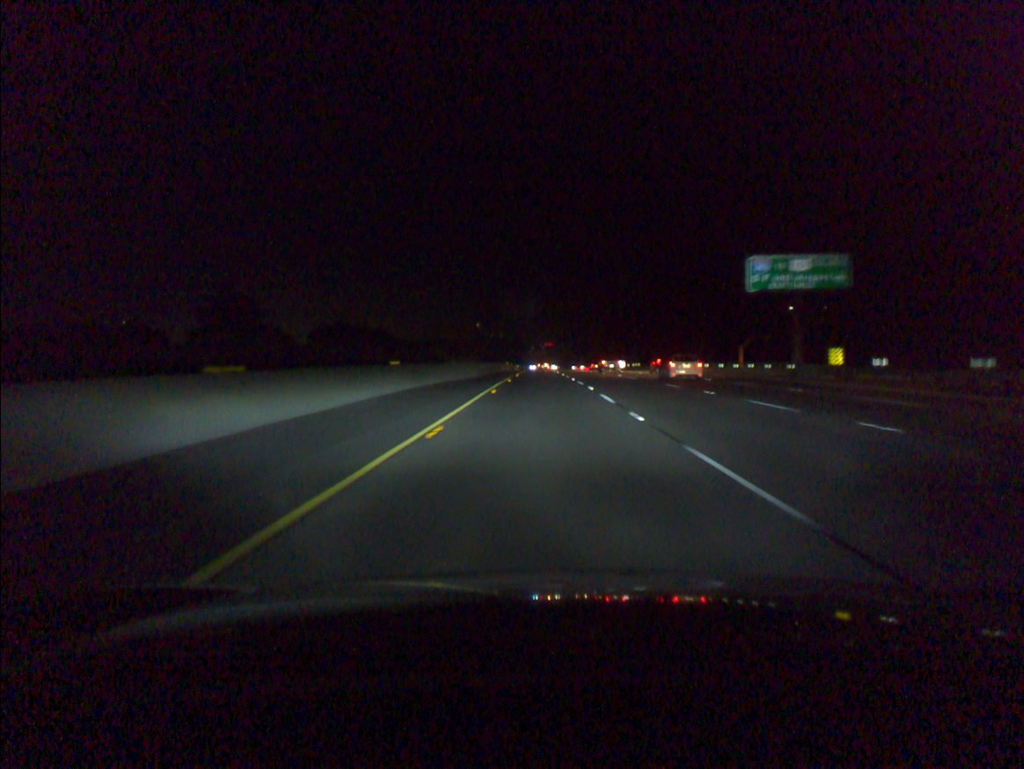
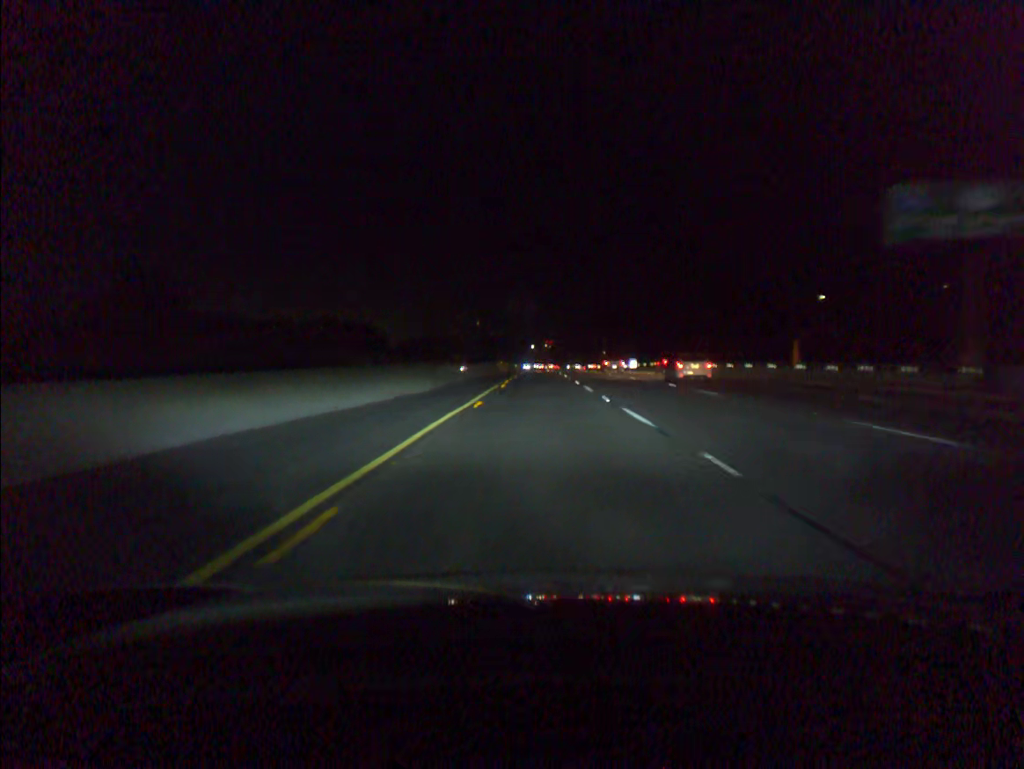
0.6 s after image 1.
(0.0, +21.4) m; 0°
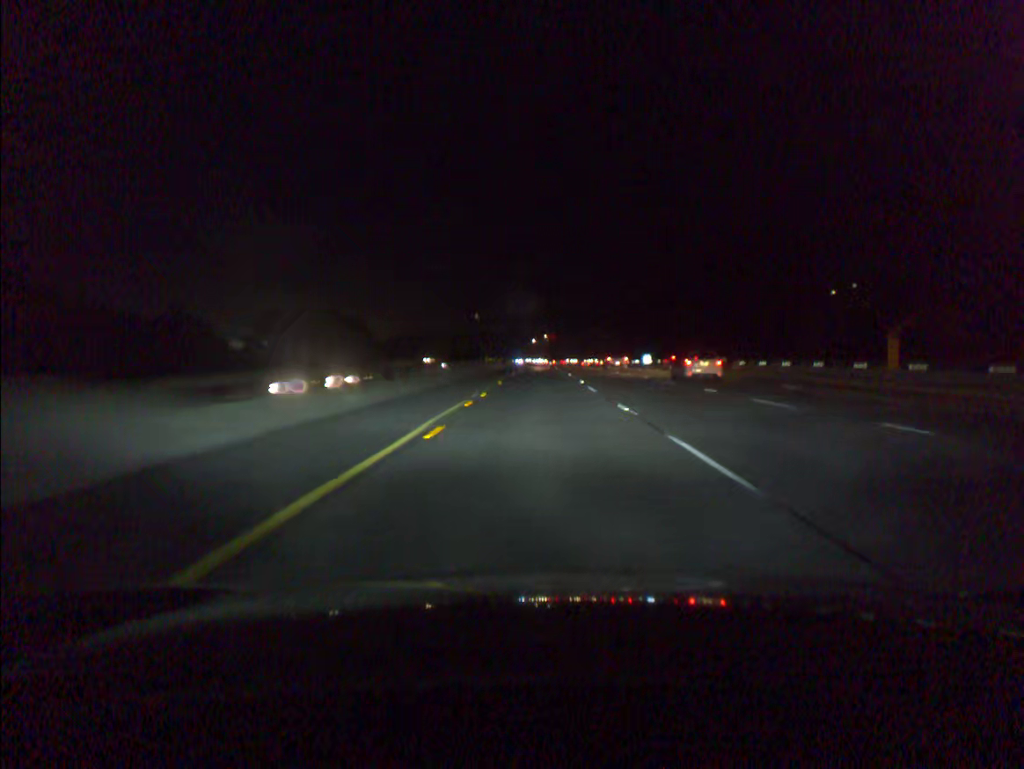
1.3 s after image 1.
(0.0, +21.4) m; 0°
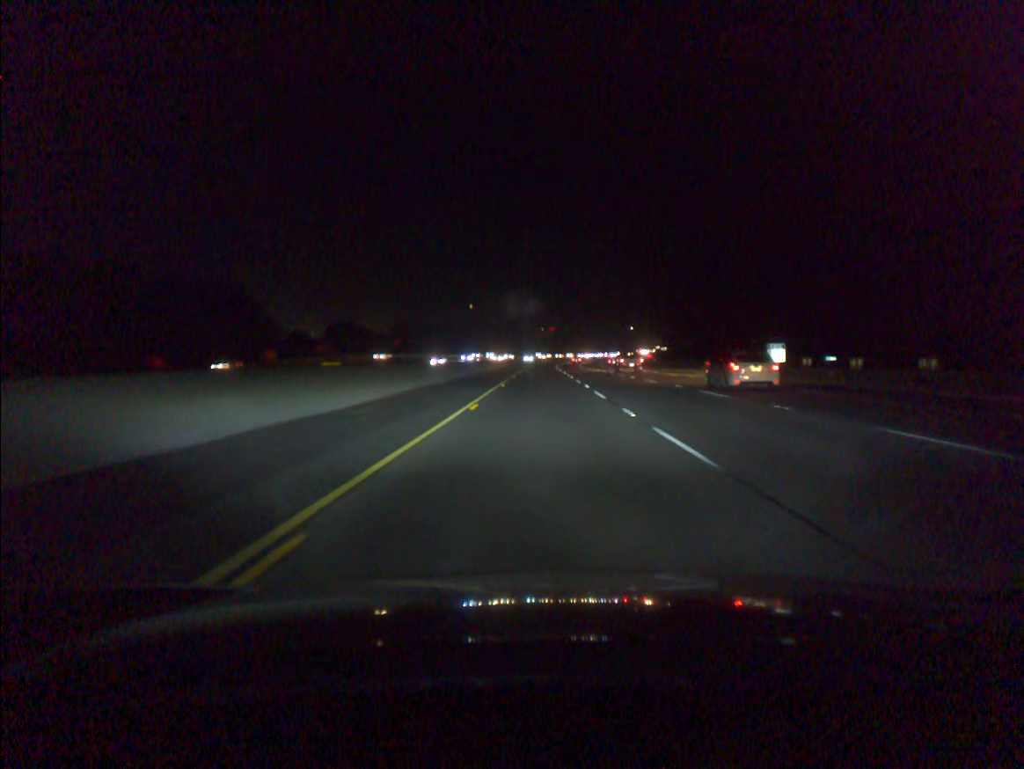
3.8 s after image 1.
(-0.2, +82.3) m; 0°
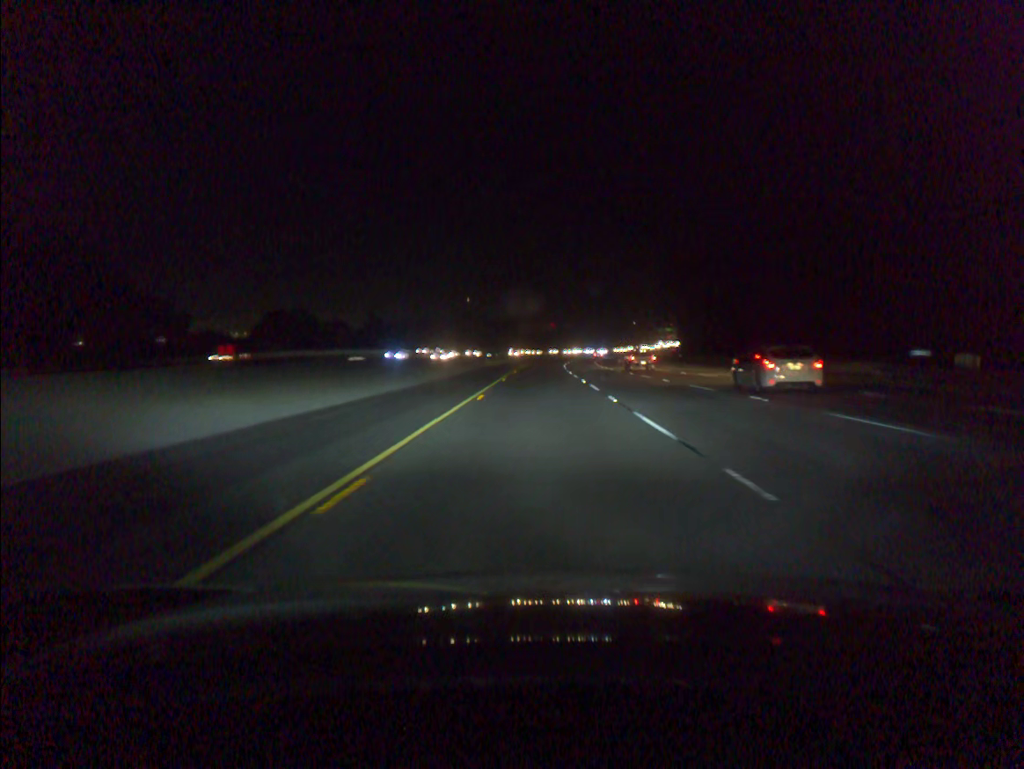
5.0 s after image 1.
(0.0, +41.2) m; 0°
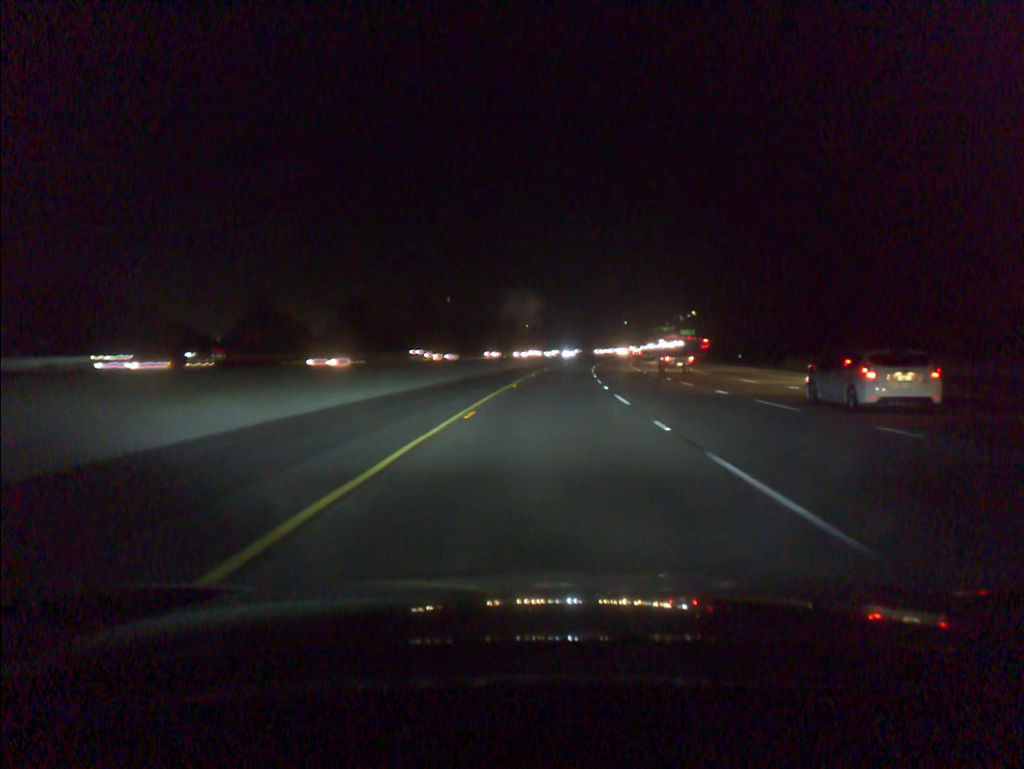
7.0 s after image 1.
(+0.1, +64.4) m; +1°
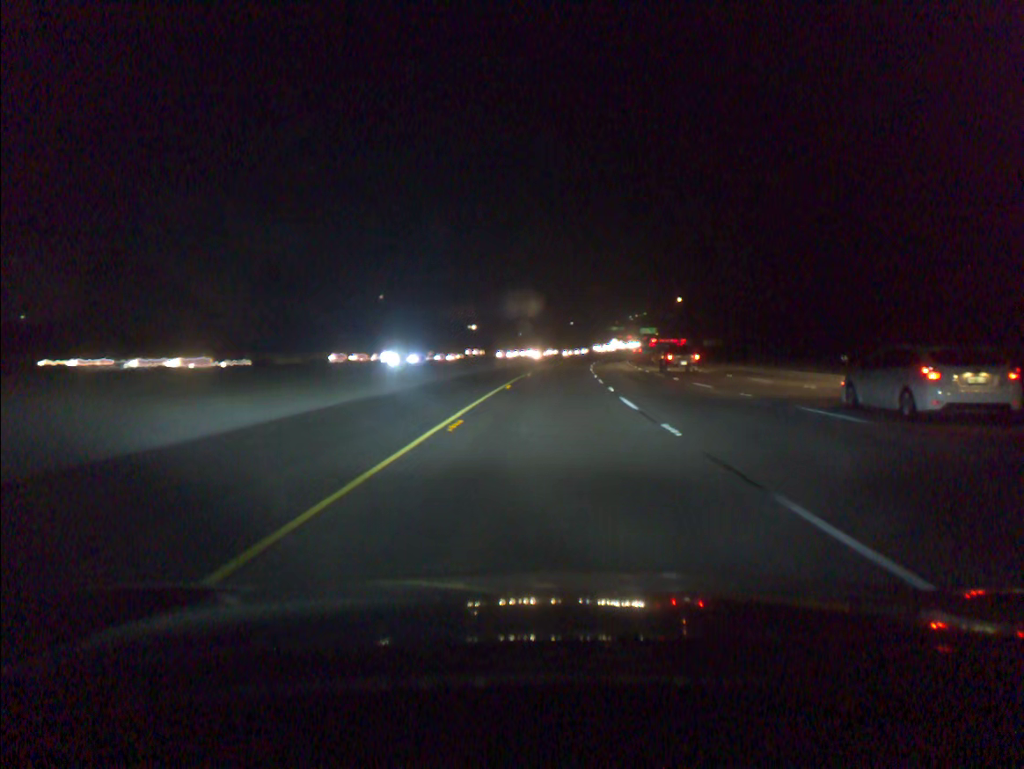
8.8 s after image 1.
(+2.0, +61.0) m; +4°
